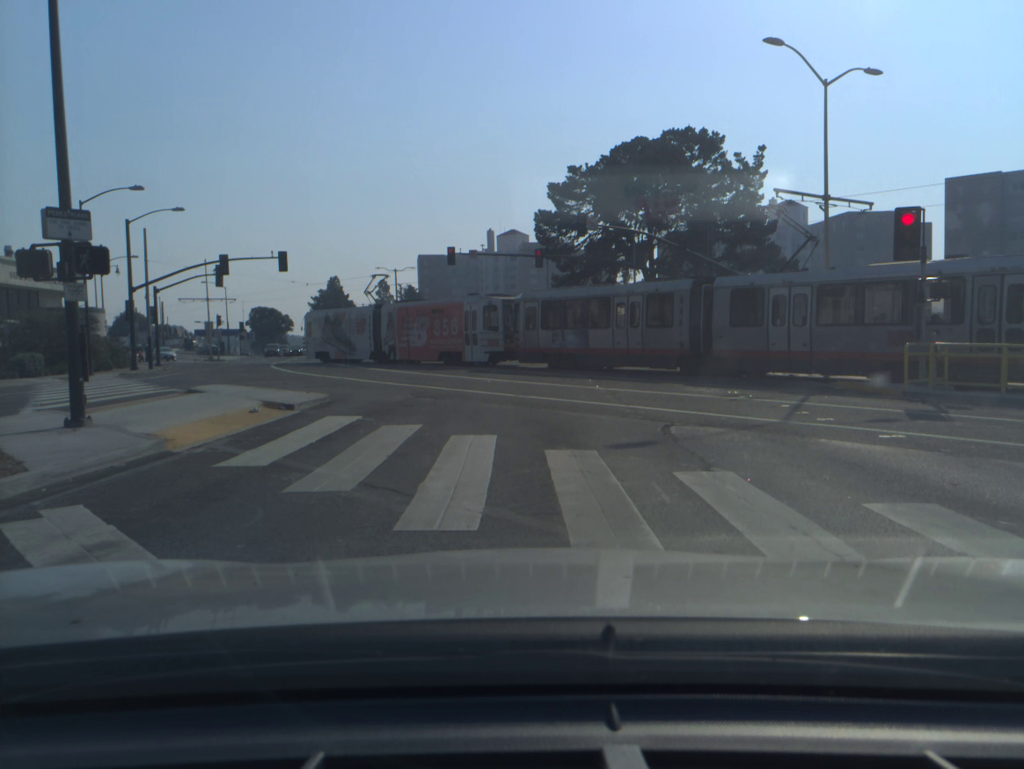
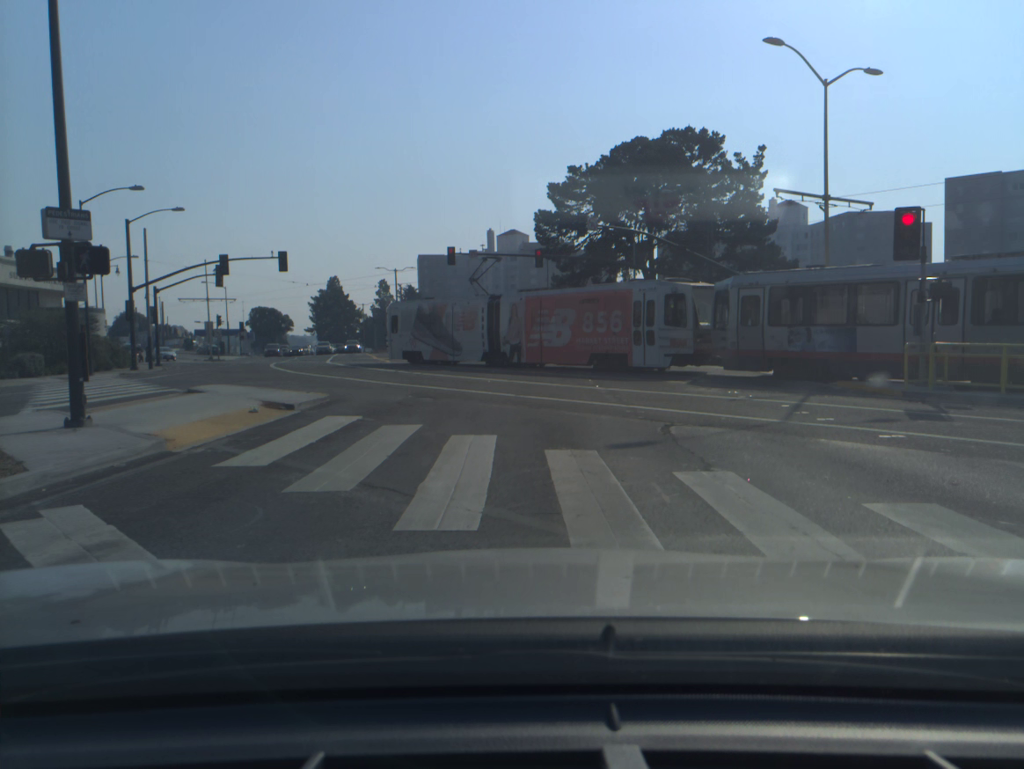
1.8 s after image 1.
(0.0, 0.0) m; 0°
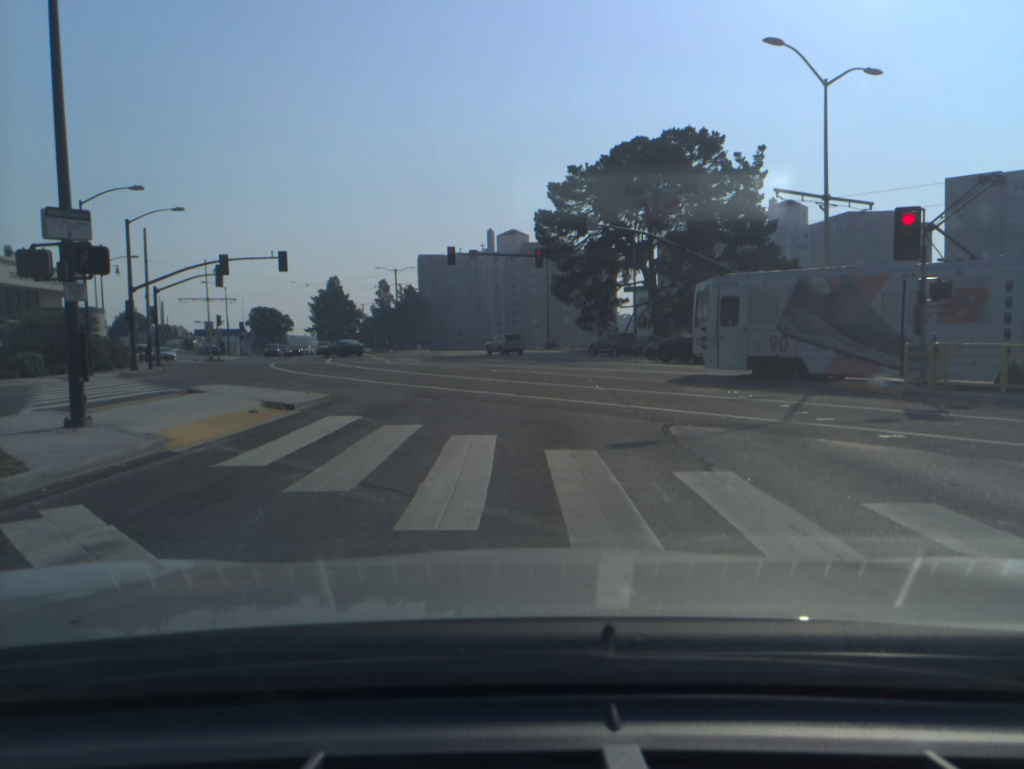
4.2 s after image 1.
(0.0, 0.0) m; 0°
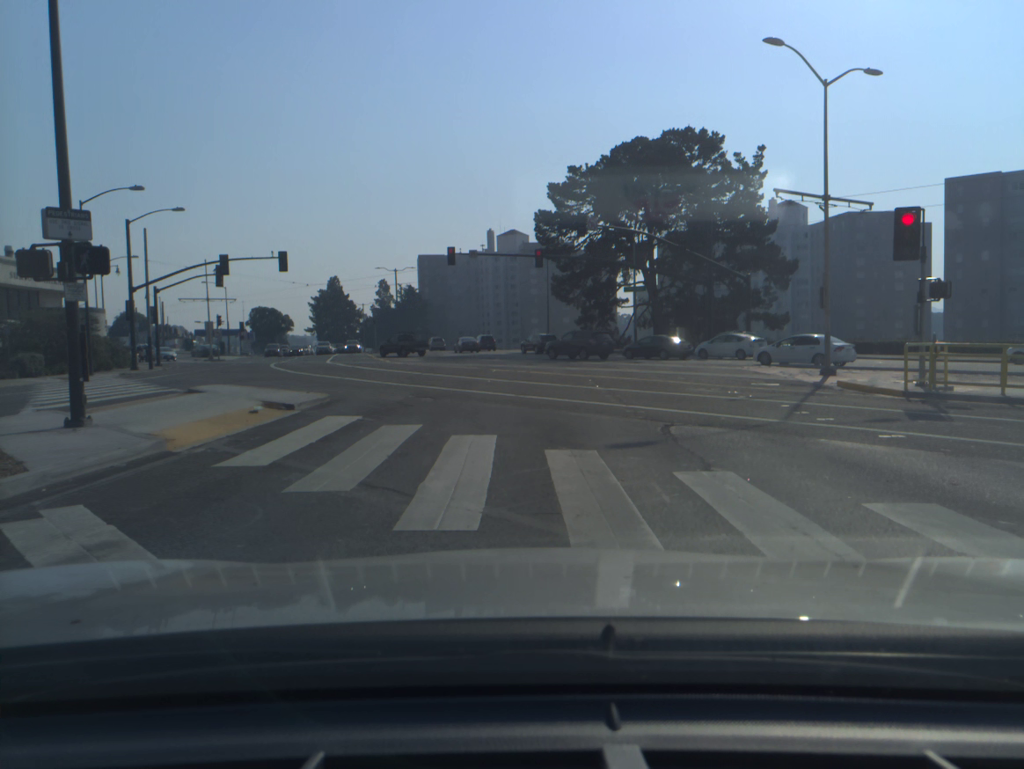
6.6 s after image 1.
(0.0, 0.0) m; 0°
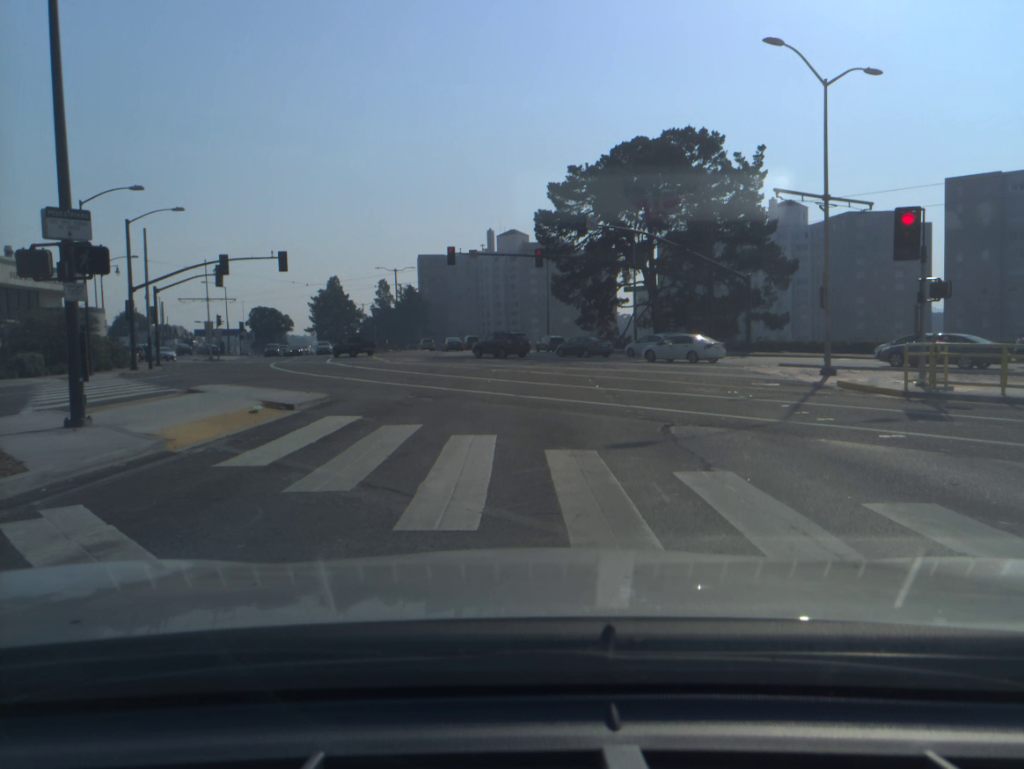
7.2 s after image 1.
(0.0, 0.0) m; 0°
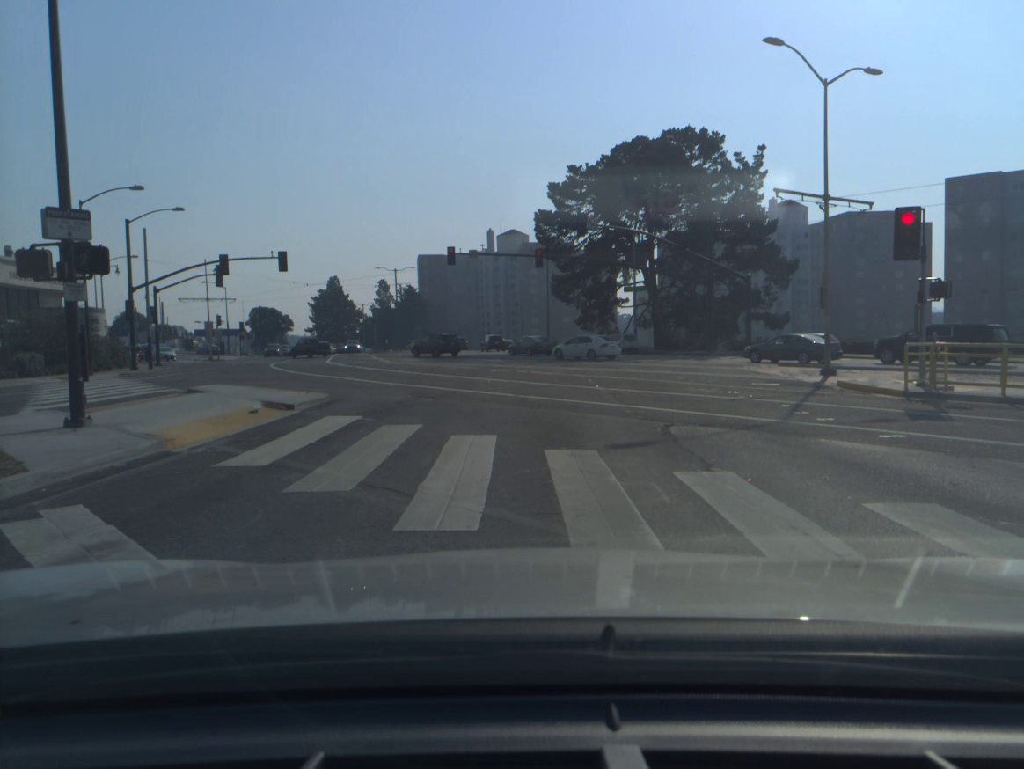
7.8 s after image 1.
(0.0, 0.0) m; 0°
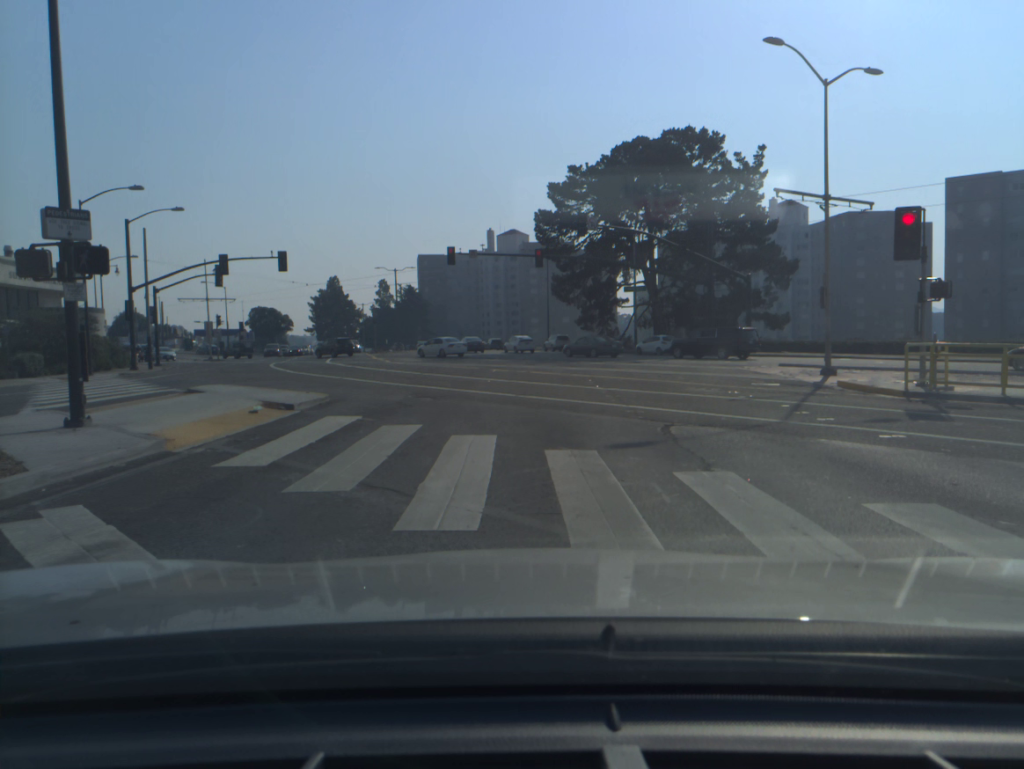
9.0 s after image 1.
(0.0, 0.0) m; 0°
